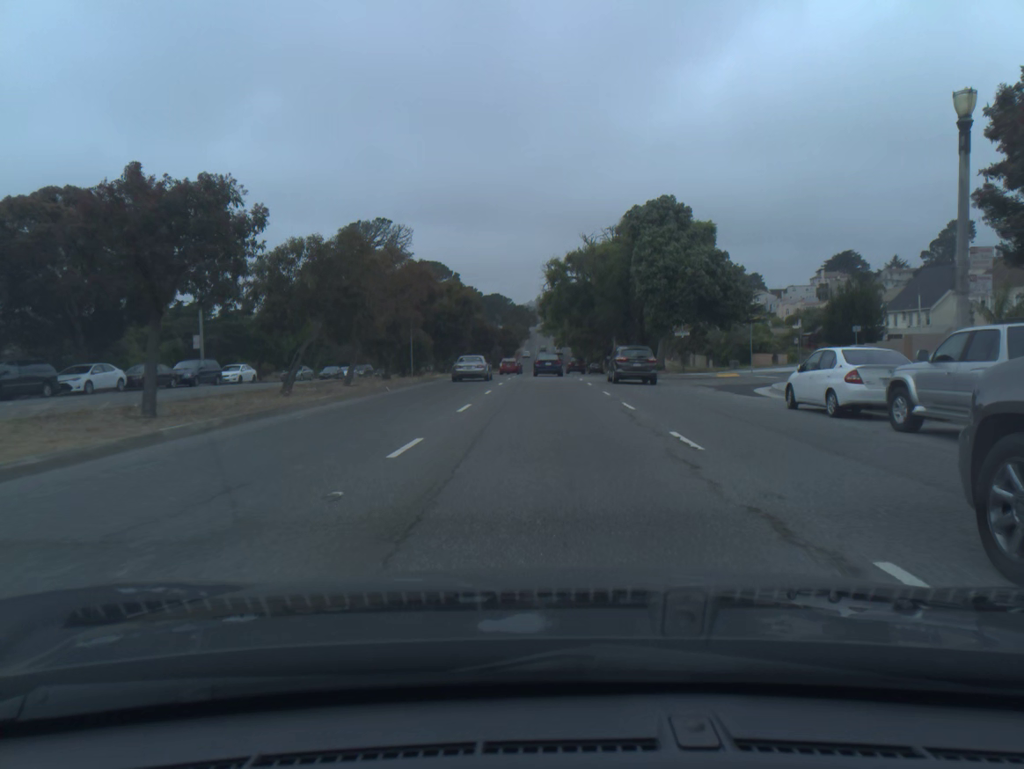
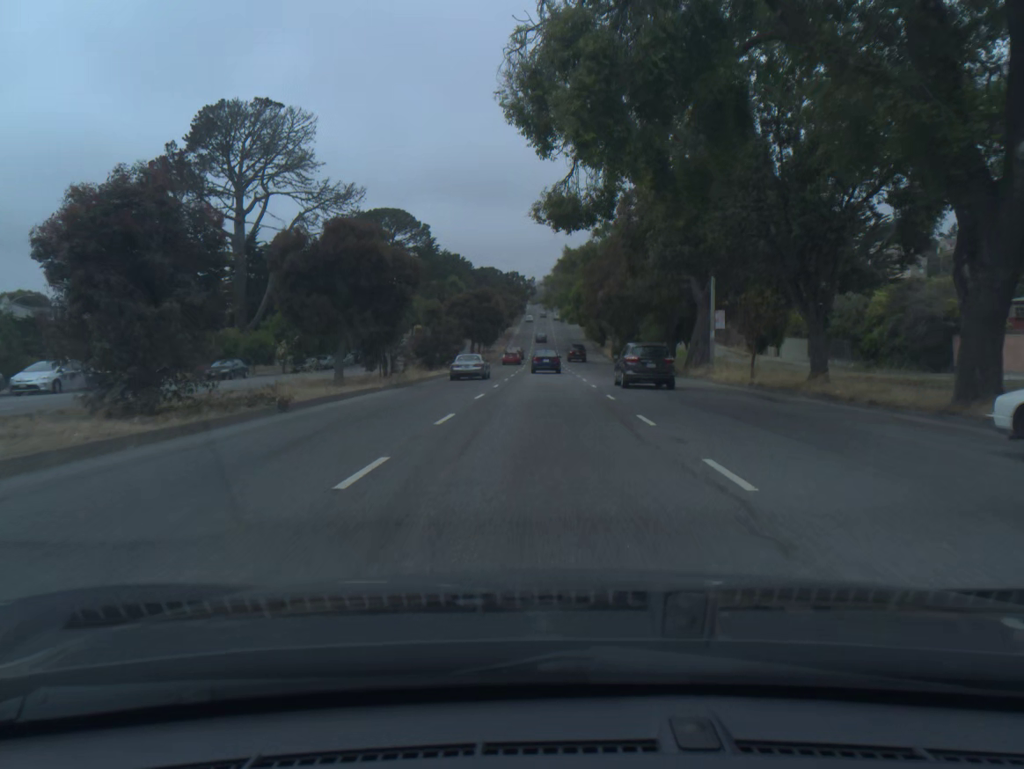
(+0.2, +53.4) m; 0°
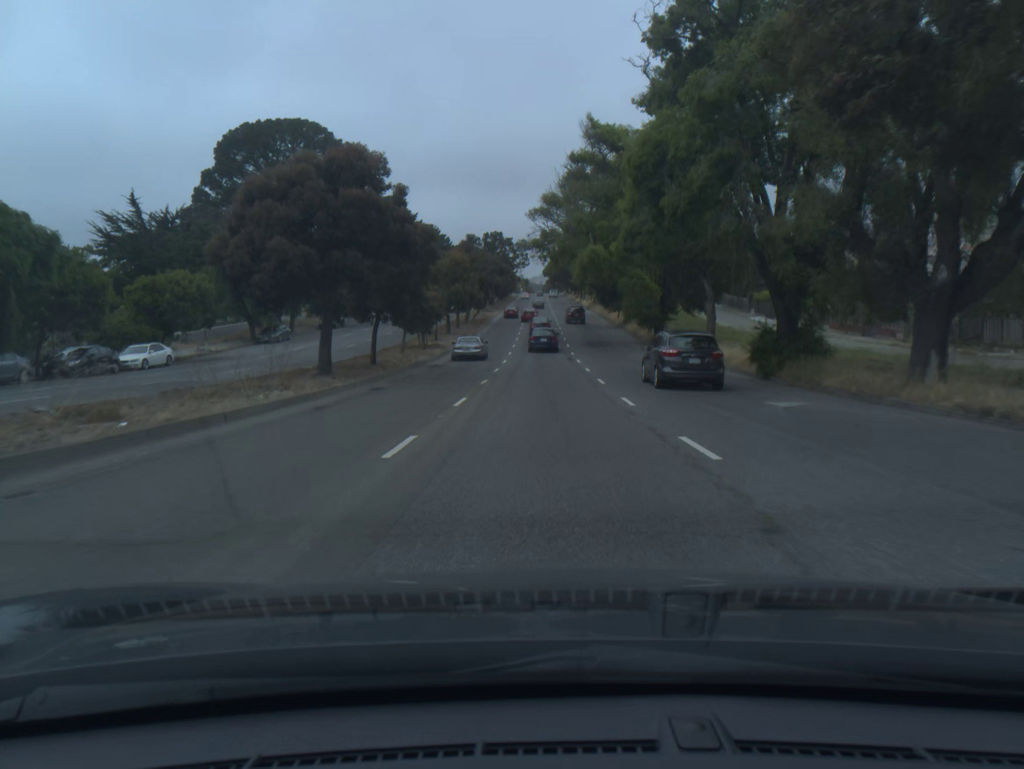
(+0.1, +55.4) m; 0°
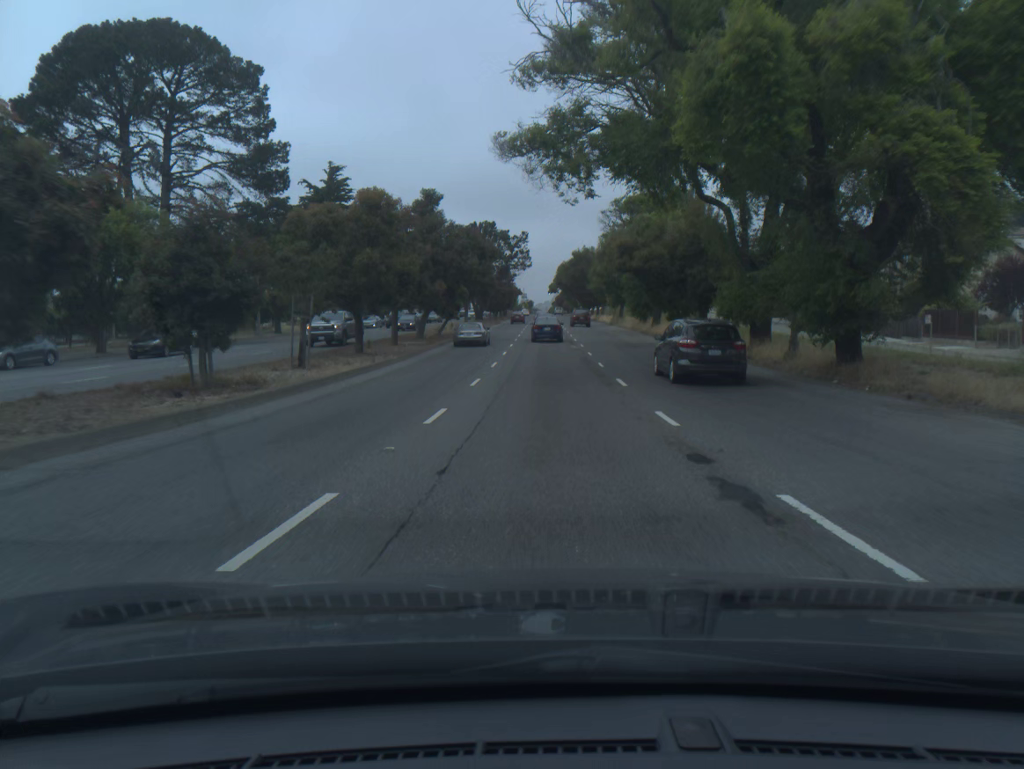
(-0.1, +33.6) m; 0°
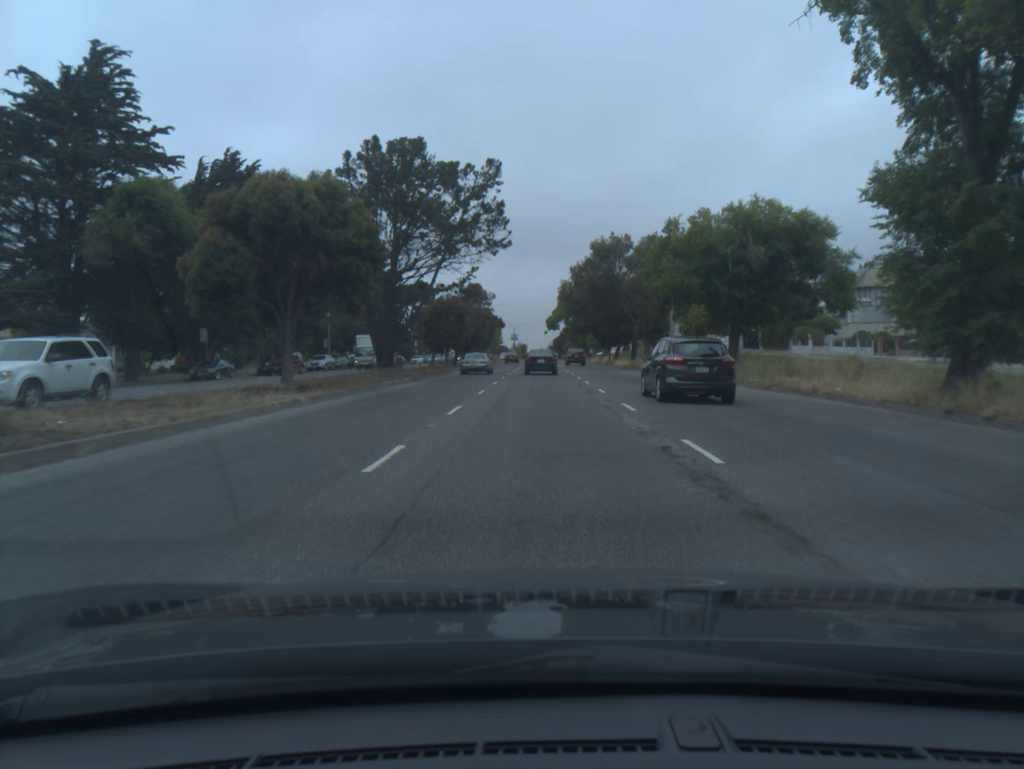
(+0.2, +53.9) m; 0°
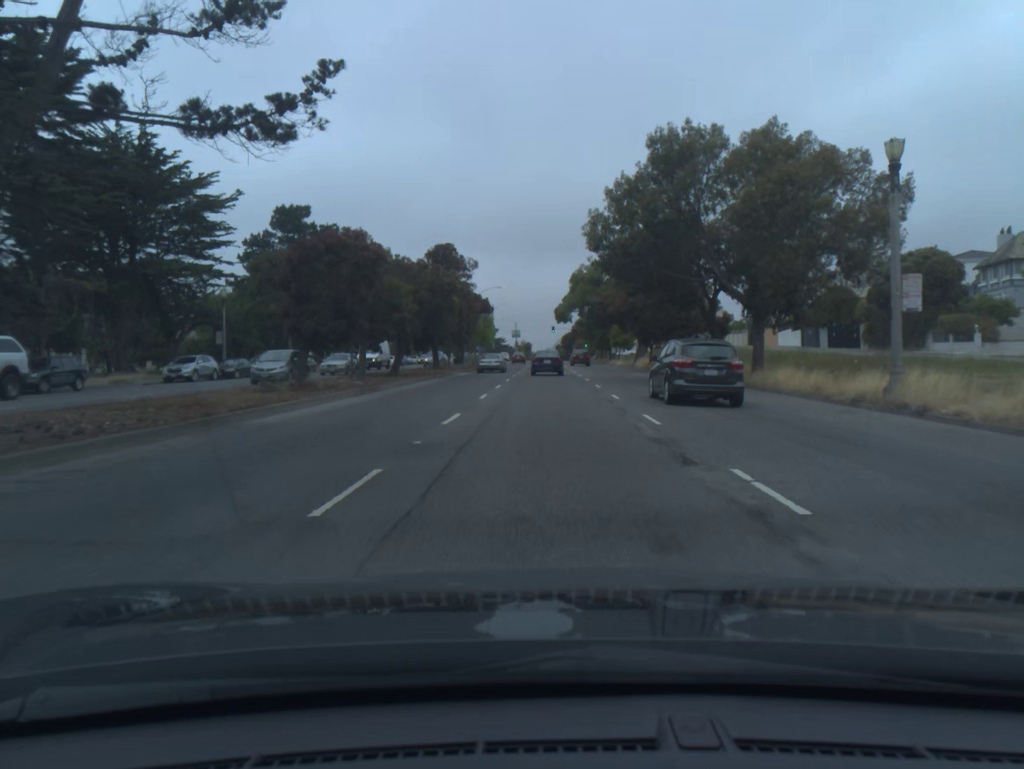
(-0.1, +30.9) m; 0°
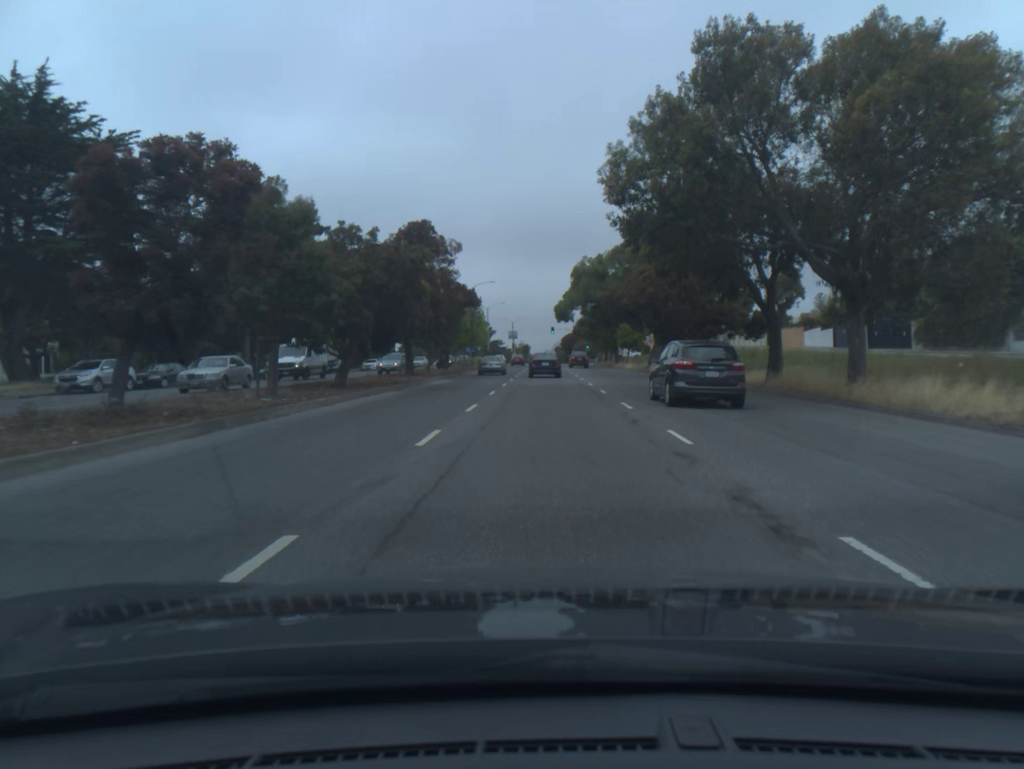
(0.0, +10.3) m; 0°
